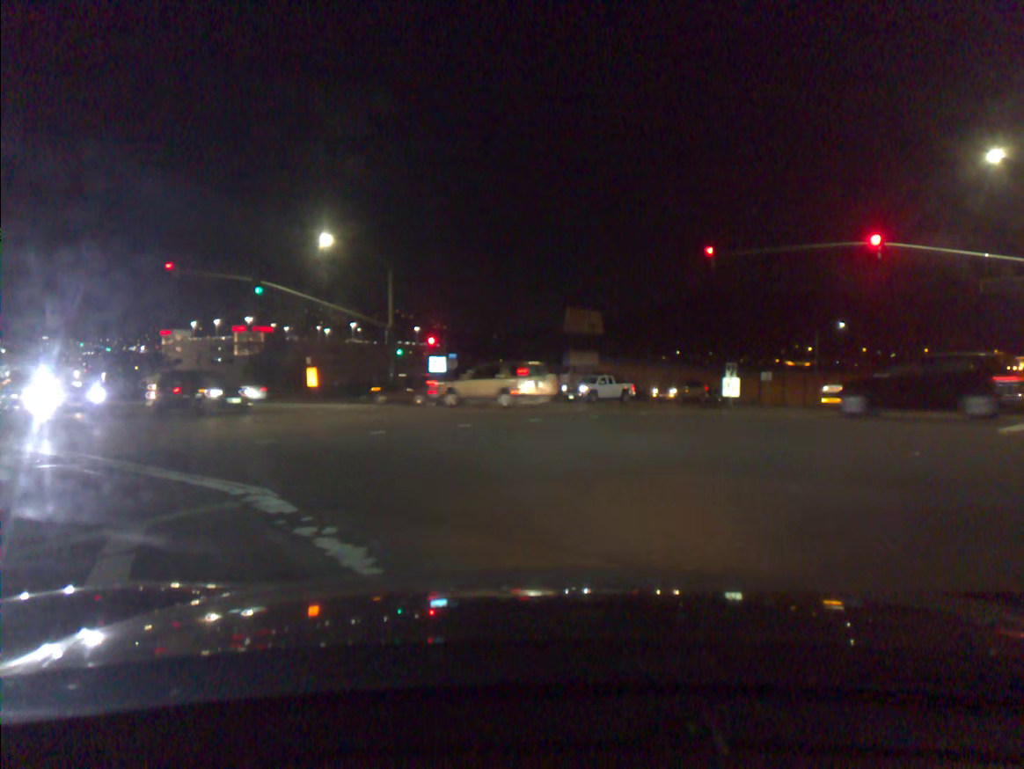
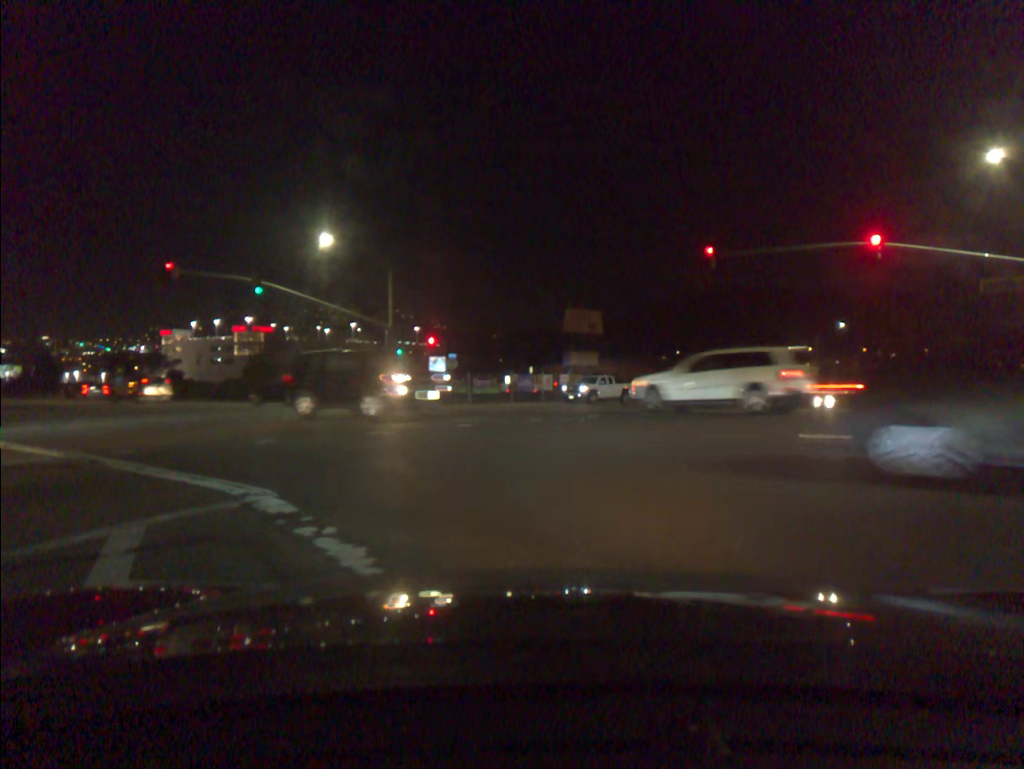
(-0.1, -0.1) m; 0°
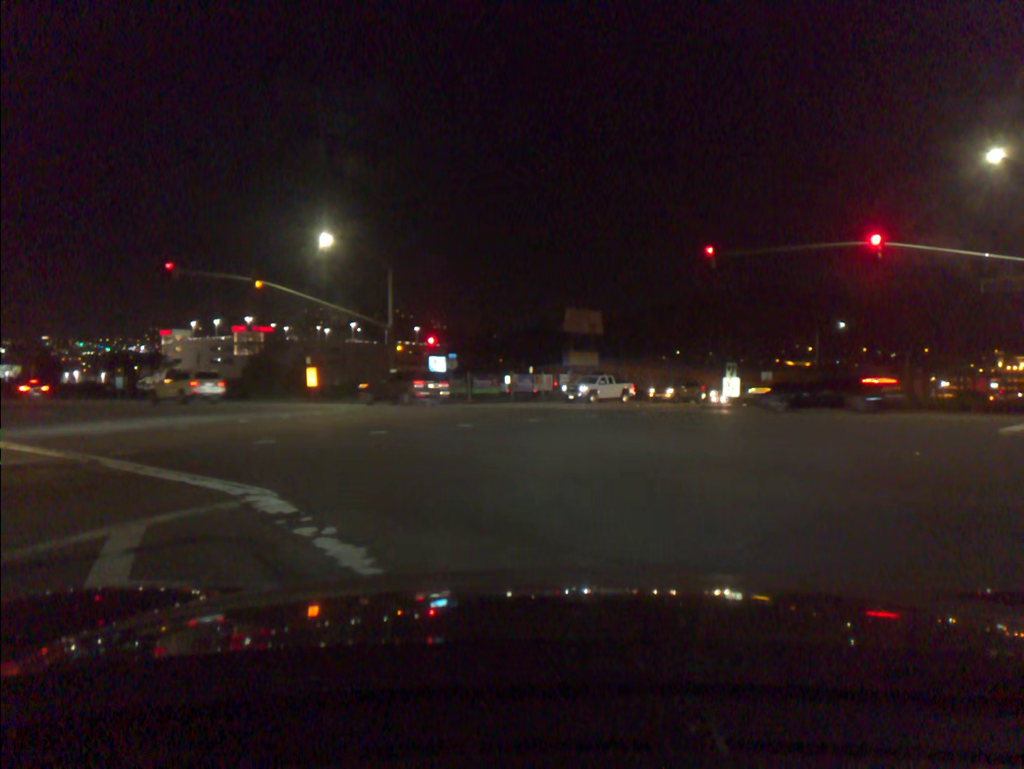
(+0.1, 0.0) m; 0°
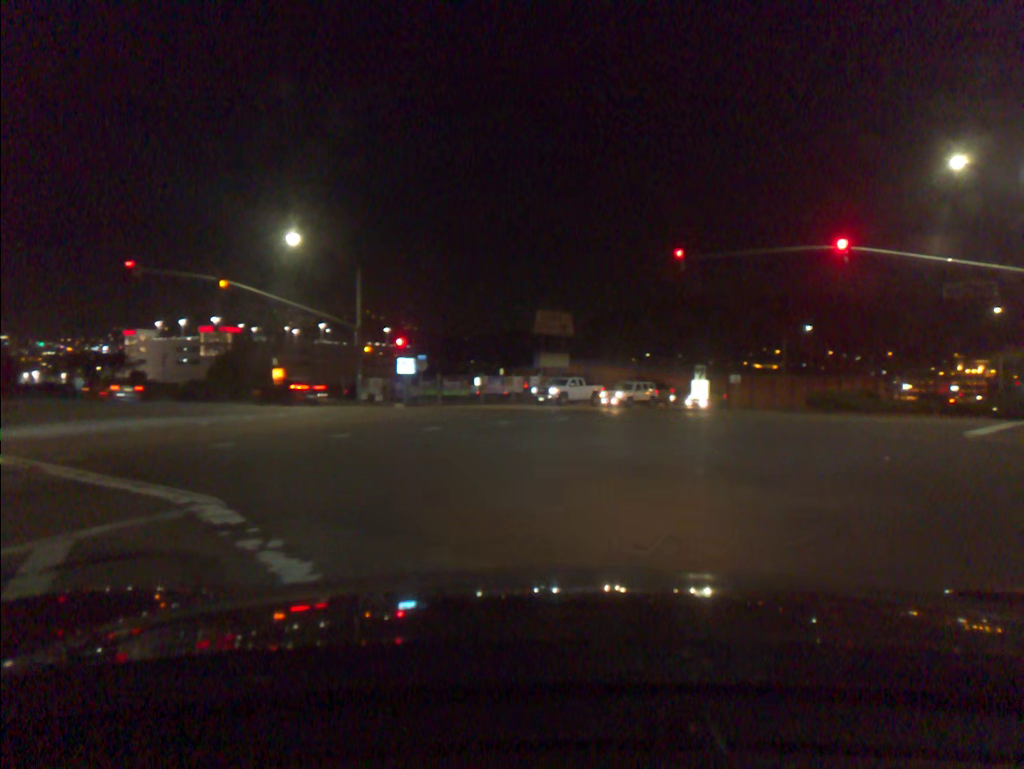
(+0.1, +0.3) m; +2°
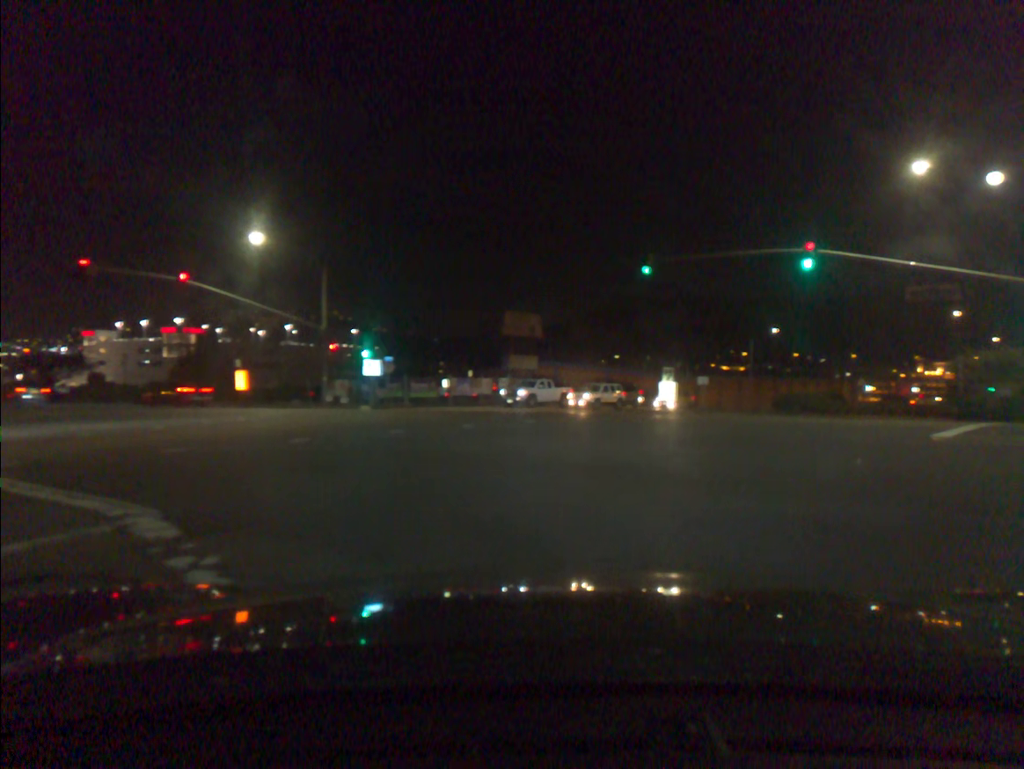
(0.0, +0.3) m; +2°
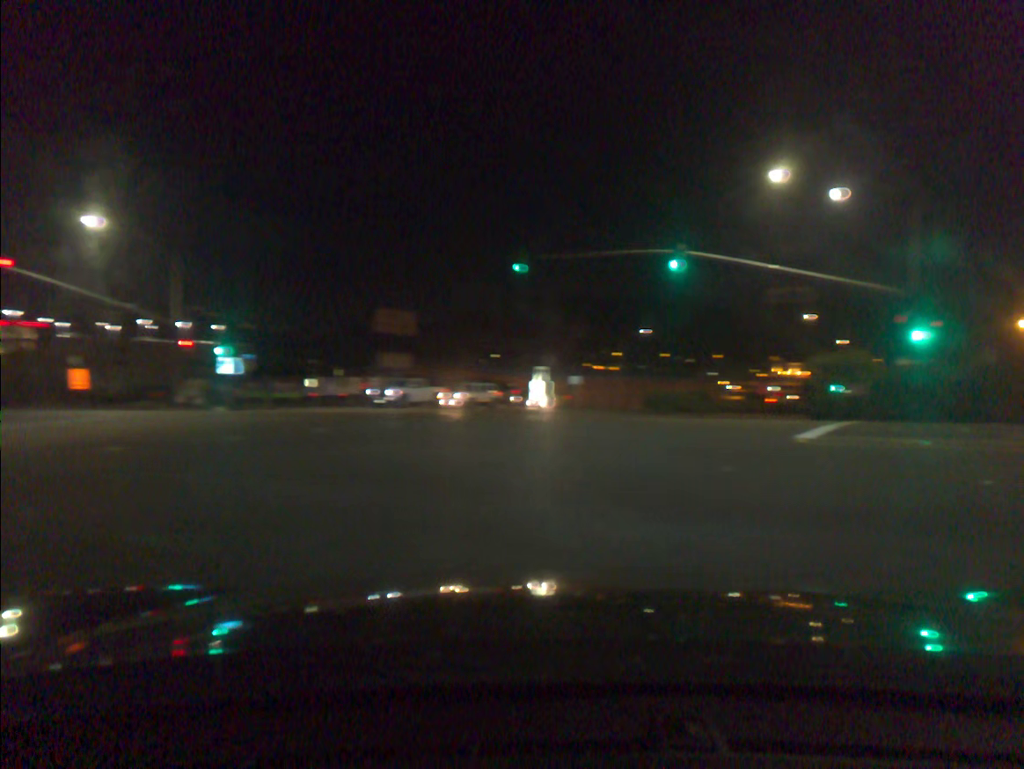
(+0.2, +1.0) m; +9°
